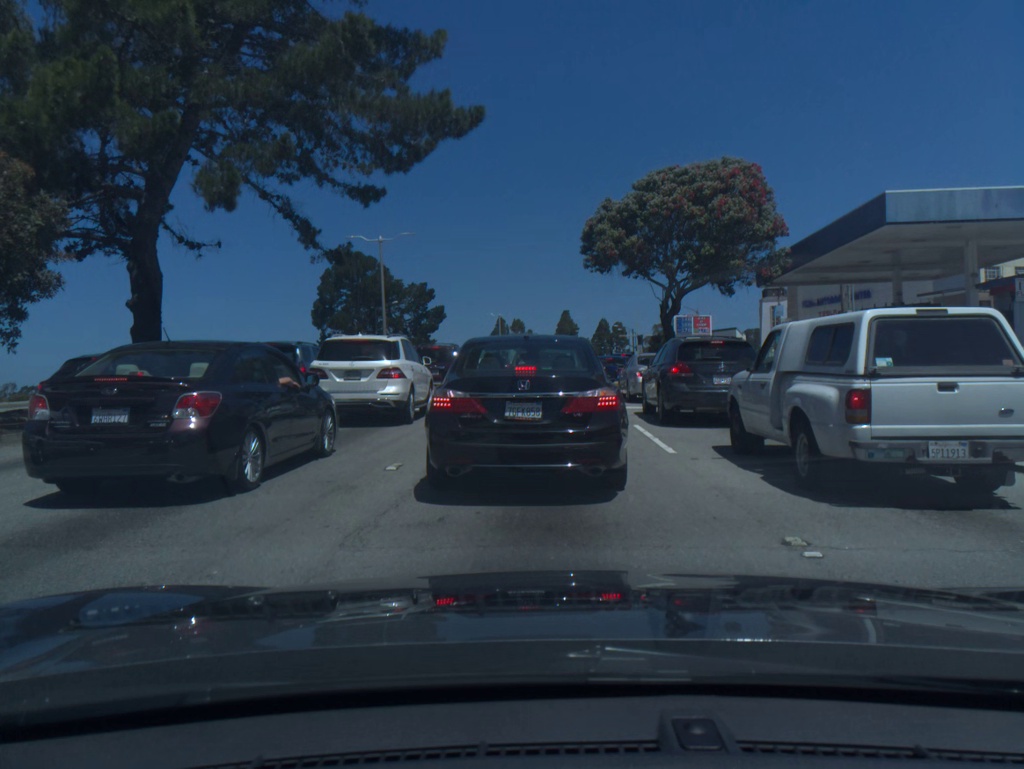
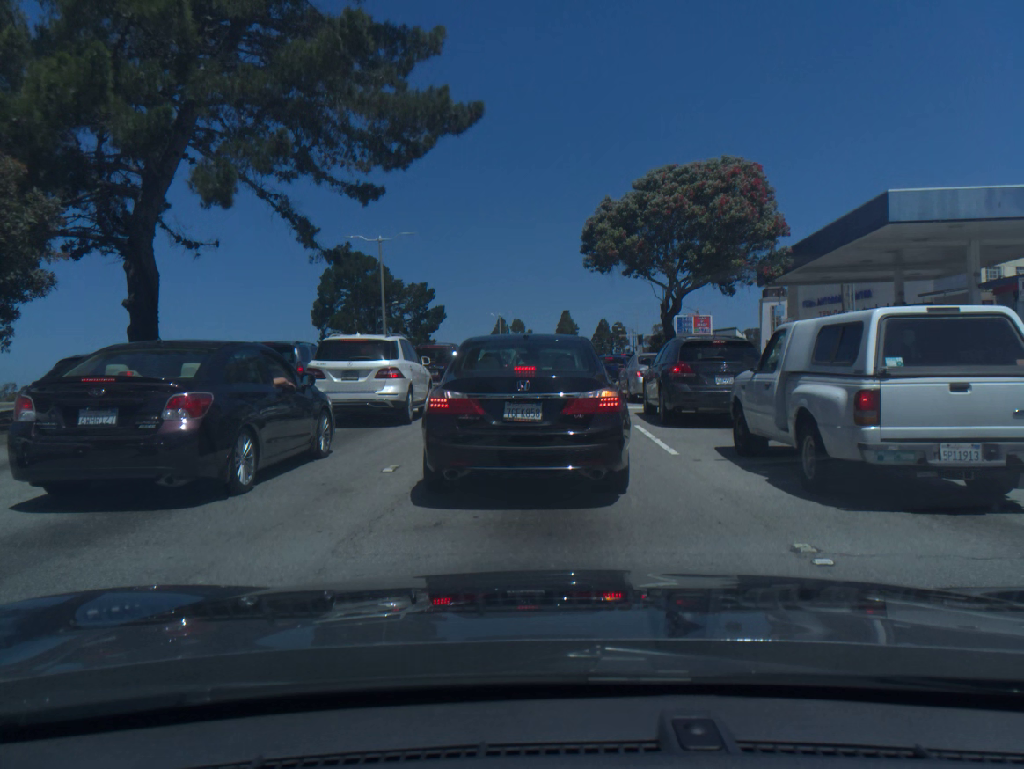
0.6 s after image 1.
(0.0, +0.2) m; 0°
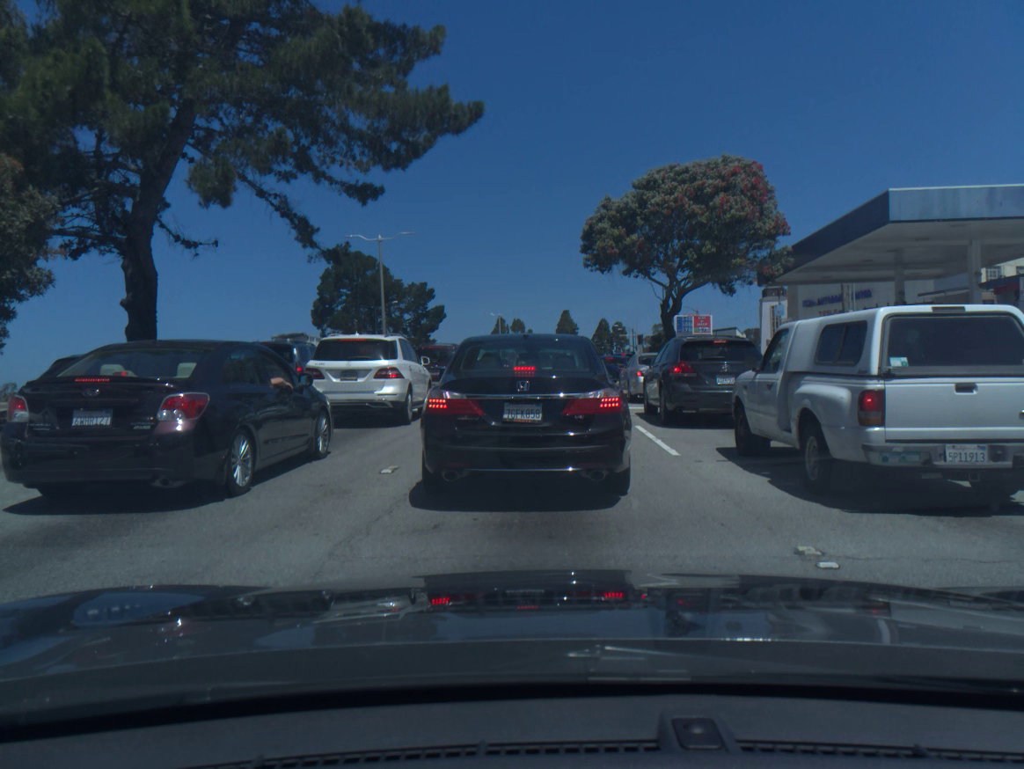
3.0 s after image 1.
(0.0, 0.0) m; 0°
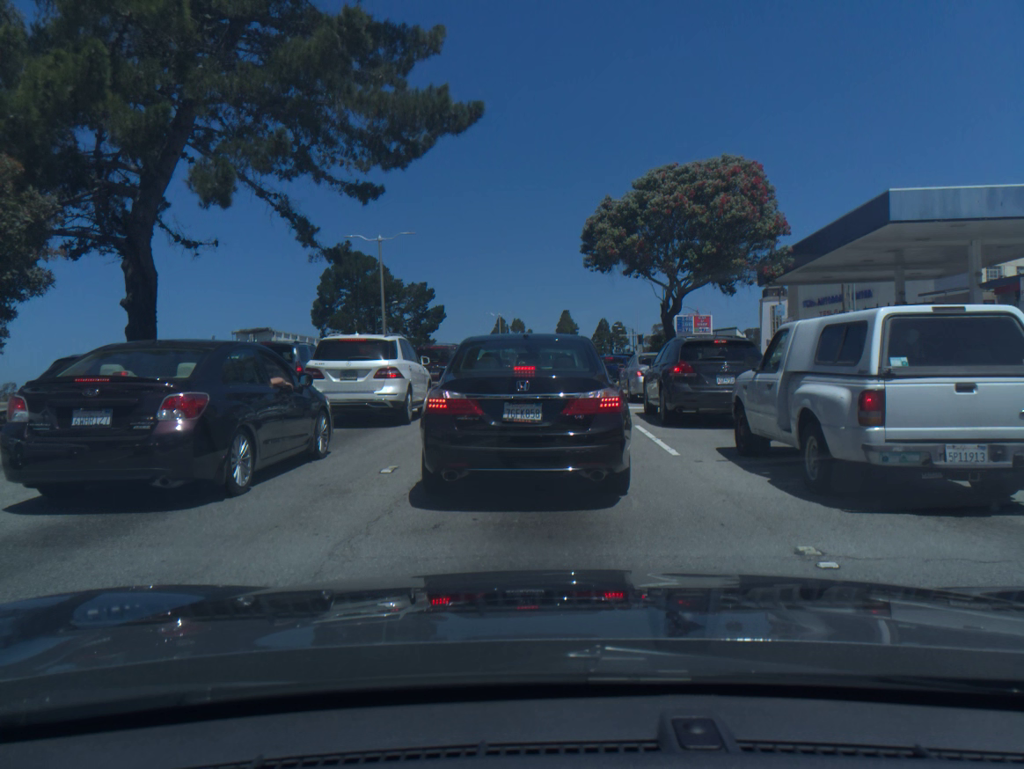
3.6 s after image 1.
(0.0, 0.0) m; 0°
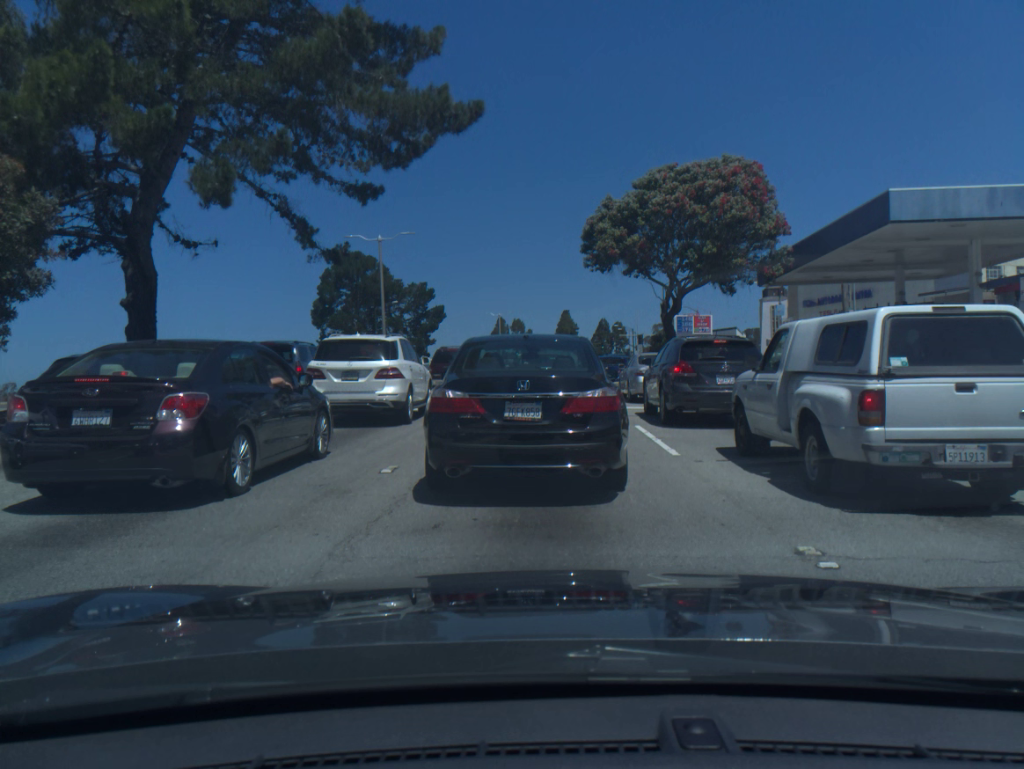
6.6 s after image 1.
(0.0, 0.0) m; 0°
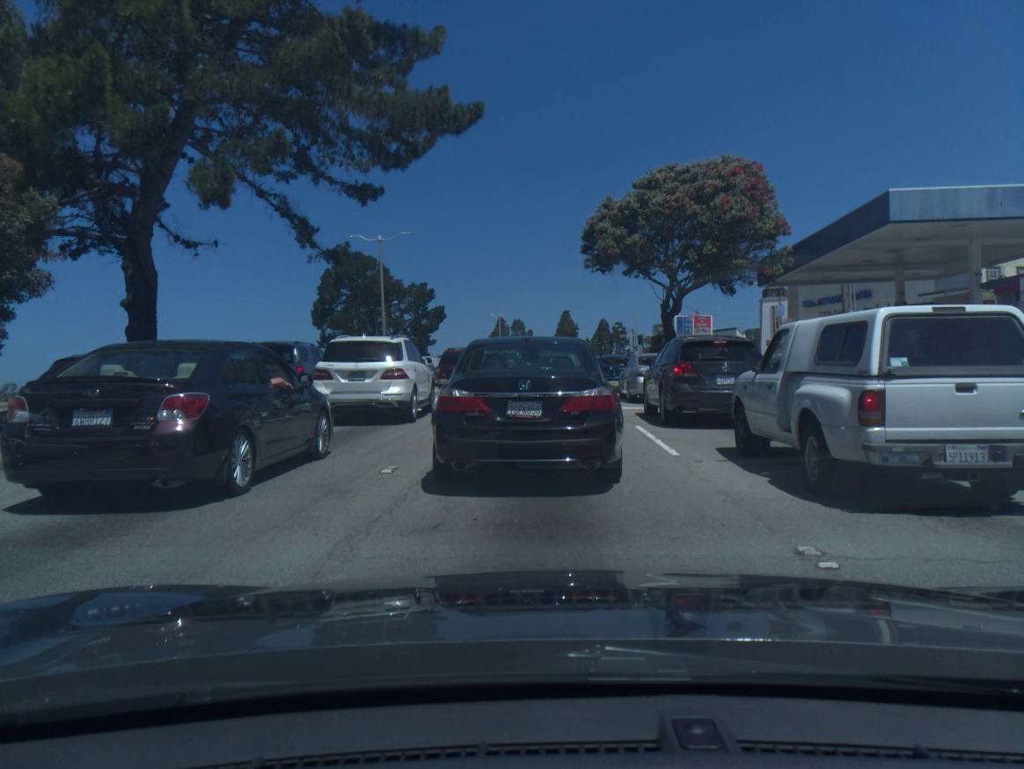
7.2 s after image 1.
(0.0, 0.0) m; 0°
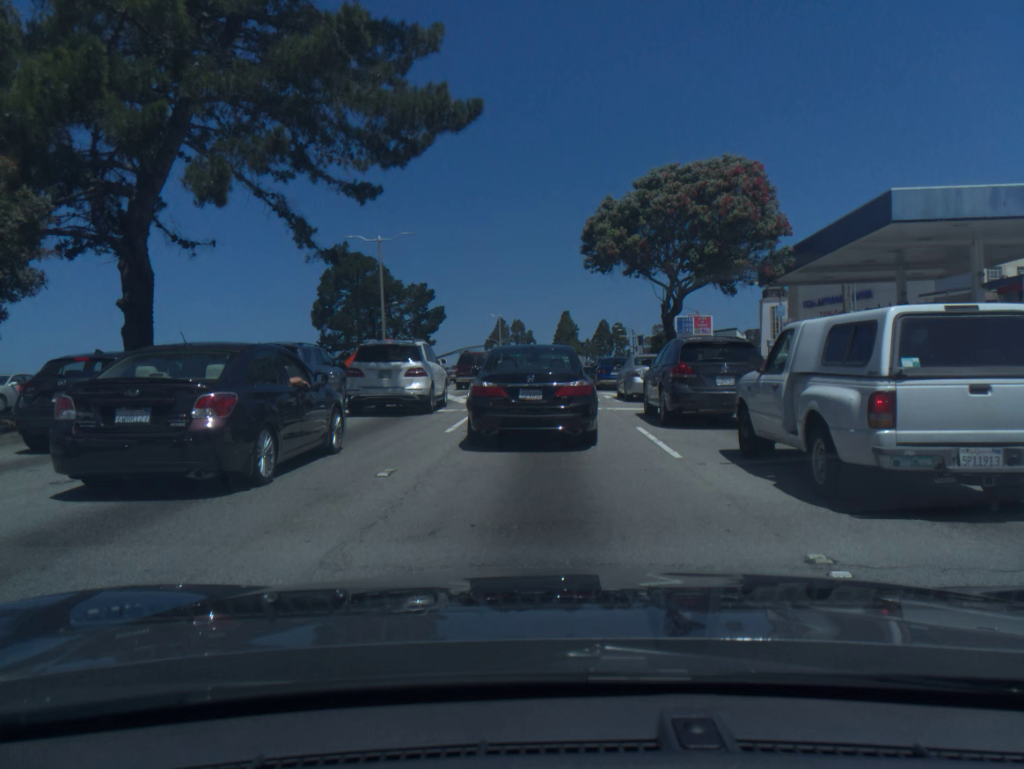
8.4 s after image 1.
(0.0, +0.2) m; 0°
